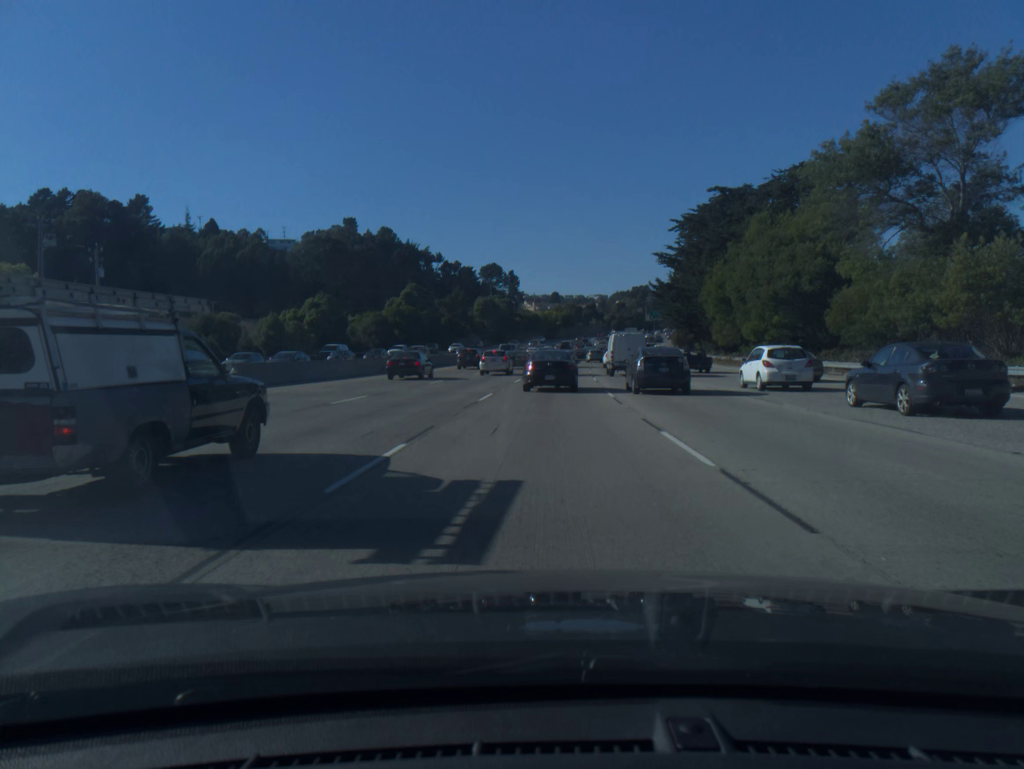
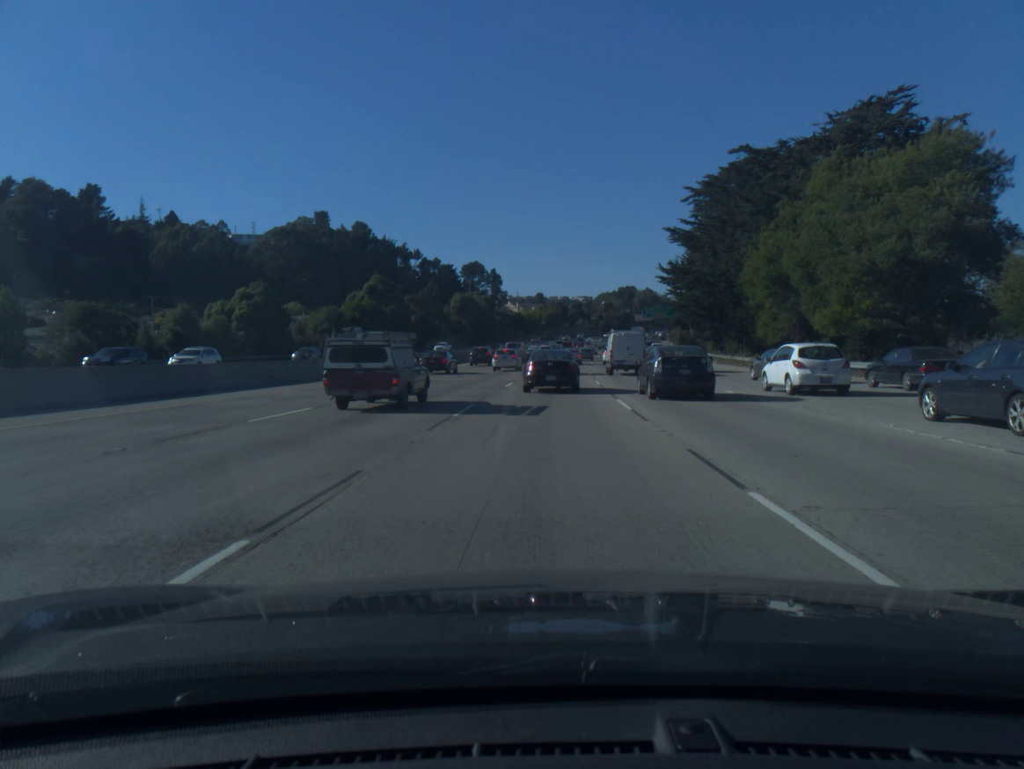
(+0.2, +20.0) m; +1°
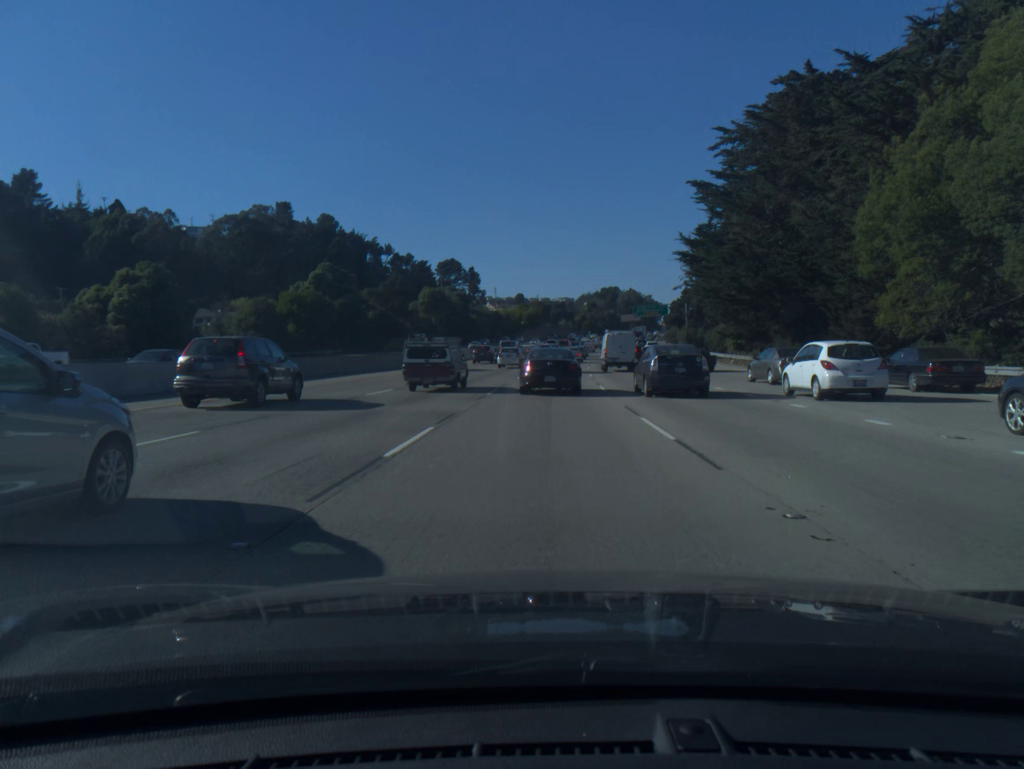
(+0.2, +21.1) m; +1°
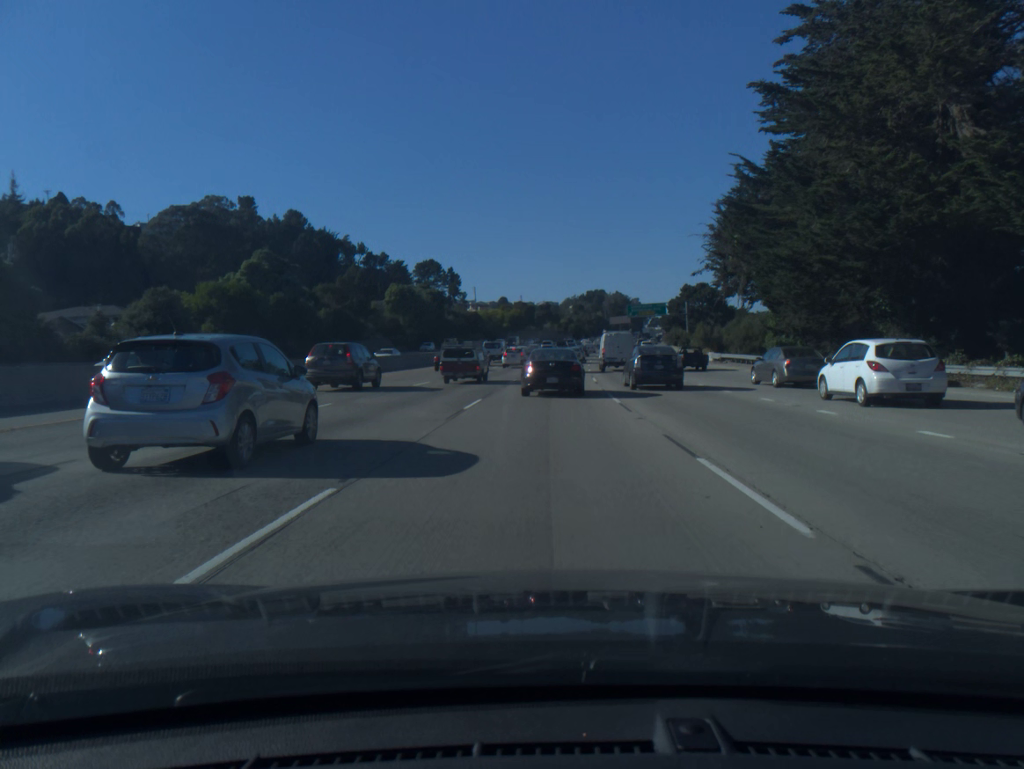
(+0.2, +20.5) m; +1°
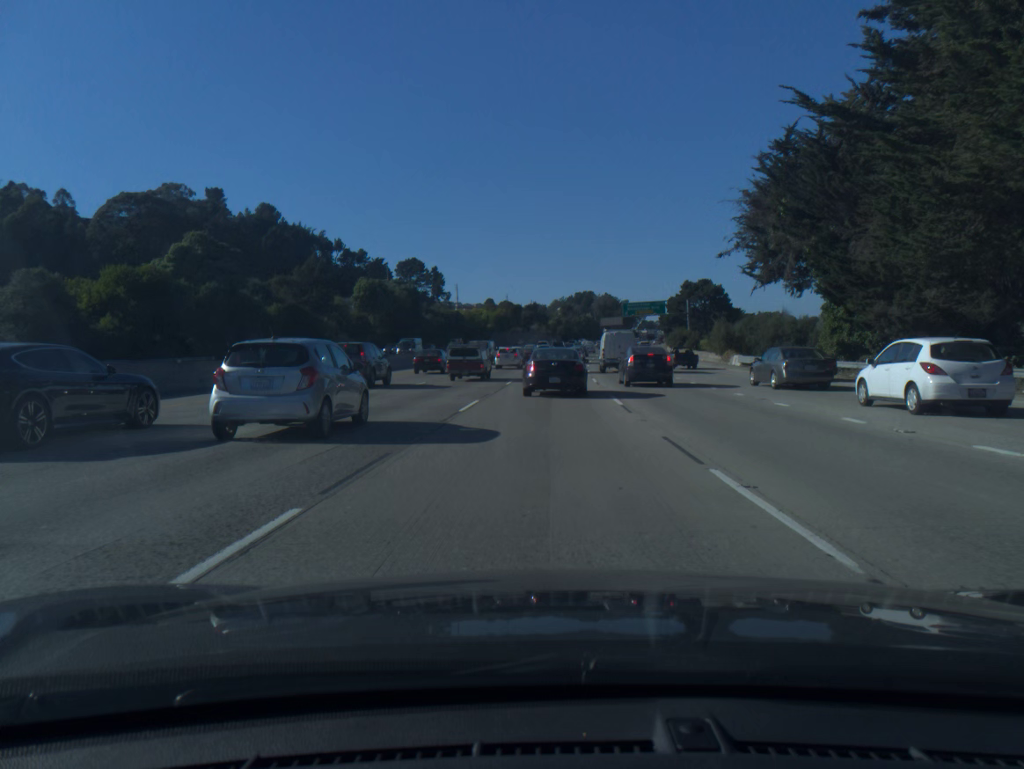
(+0.1, +15.5) m; +1°
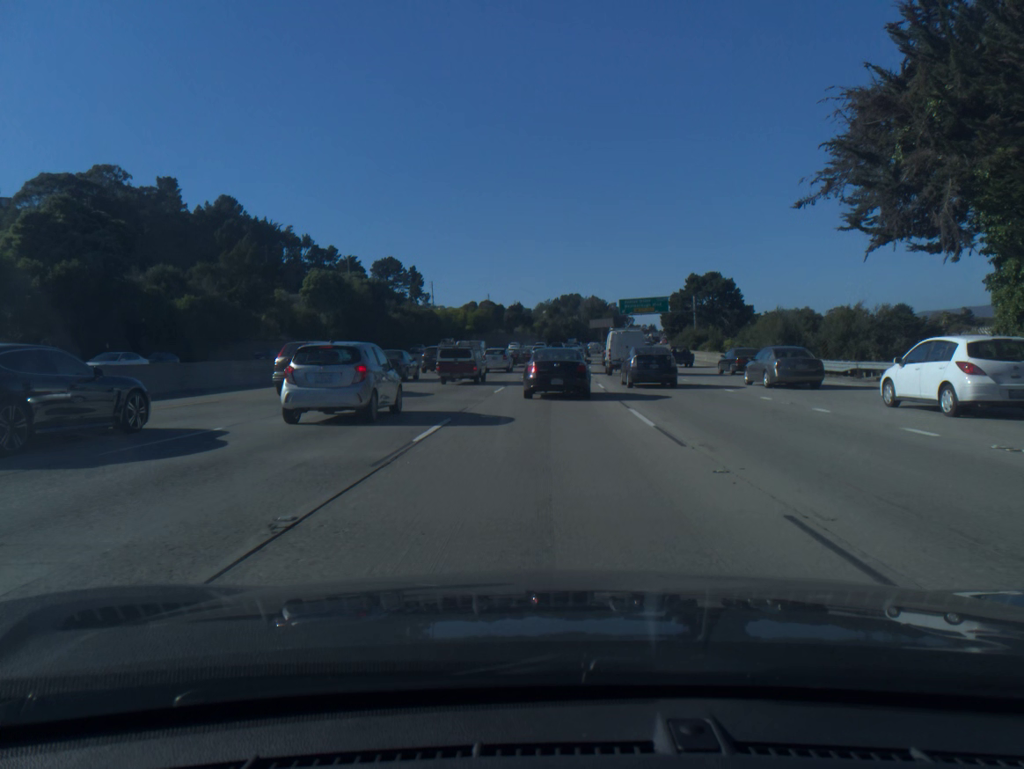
(+0.2, +20.4) m; +1°
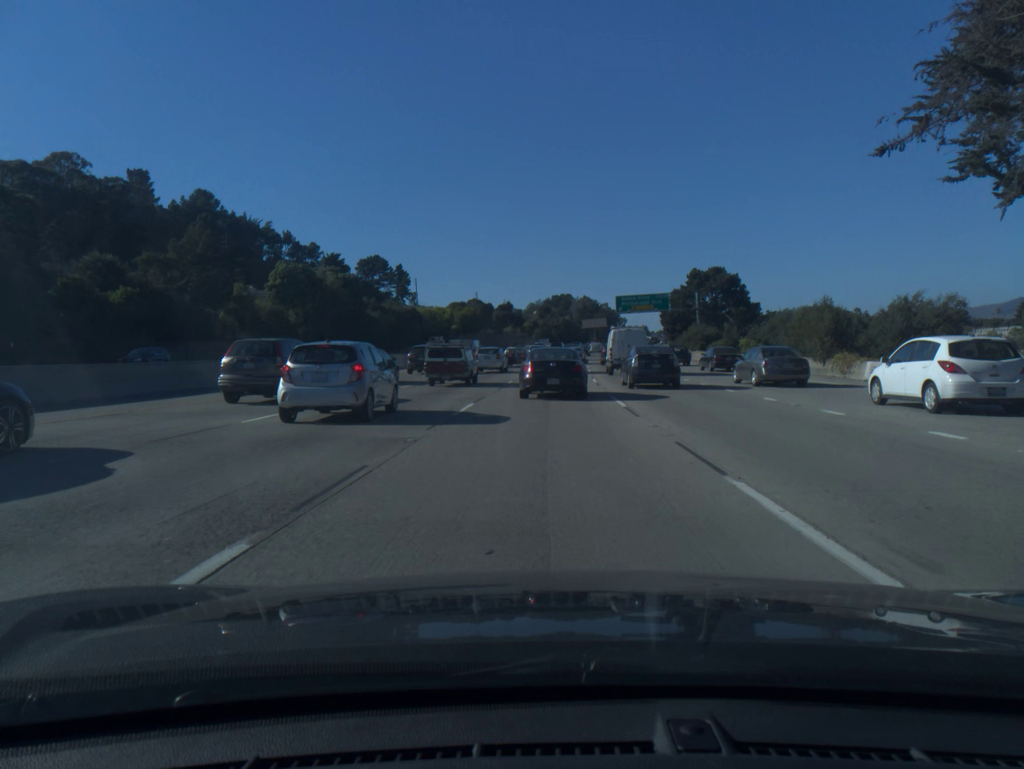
(+0.1, +9.9) m; +1°
